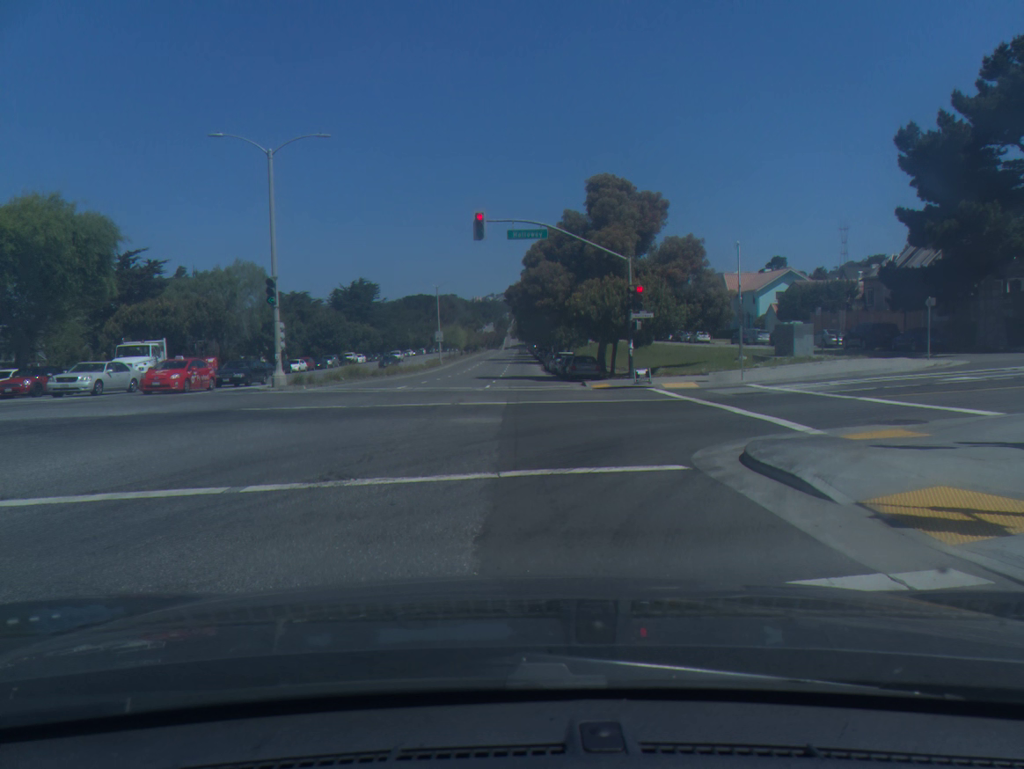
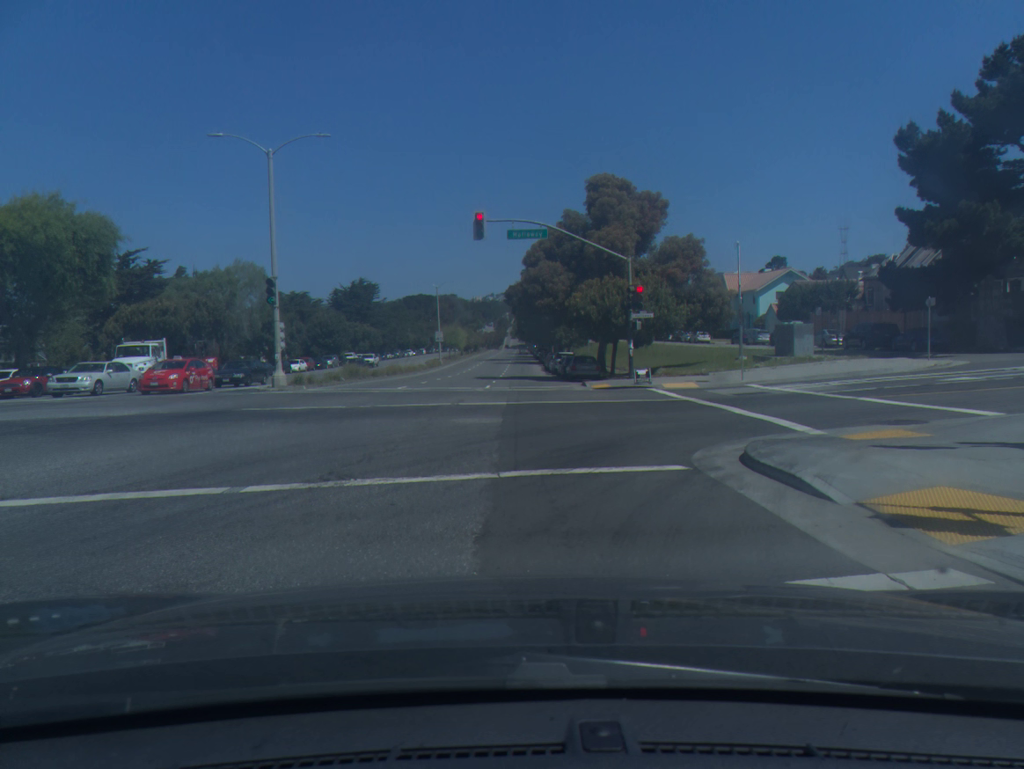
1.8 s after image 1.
(0.0, 0.0) m; 0°
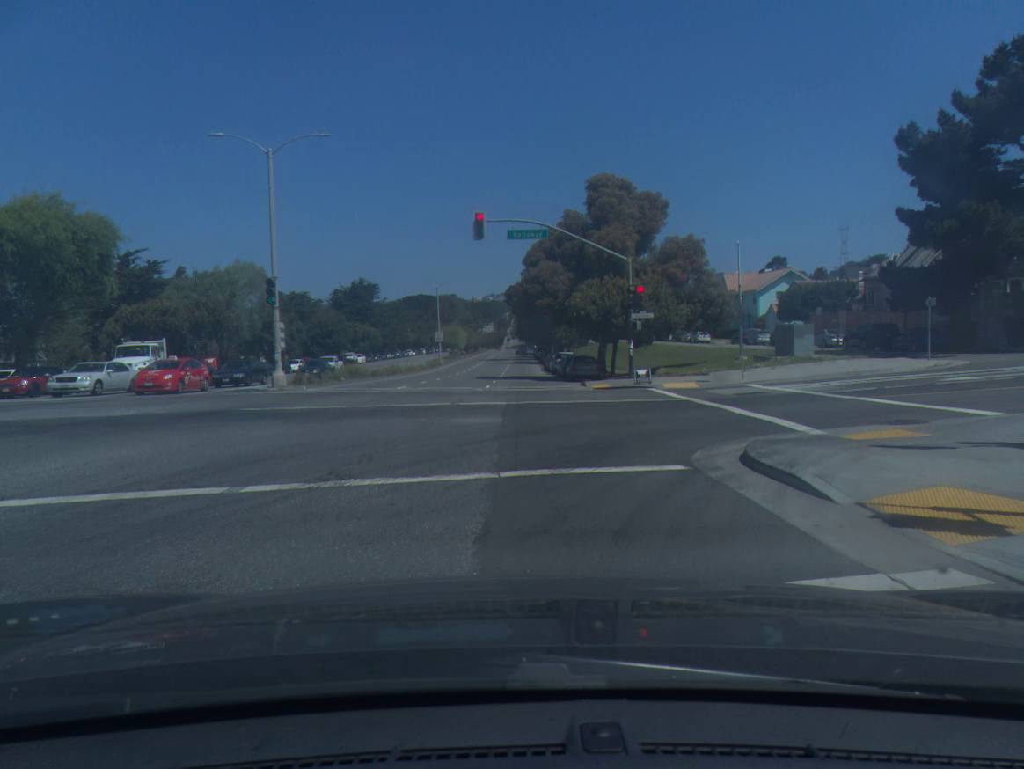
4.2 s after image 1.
(0.0, 0.0) m; 0°
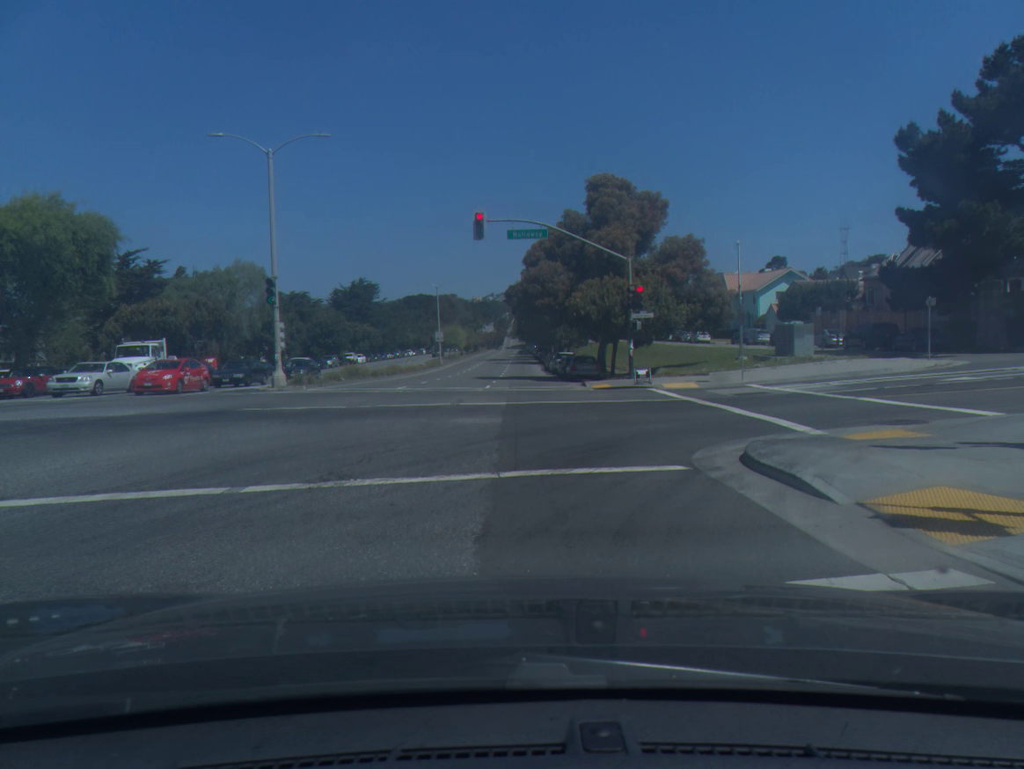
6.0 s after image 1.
(0.0, 0.0) m; 0°
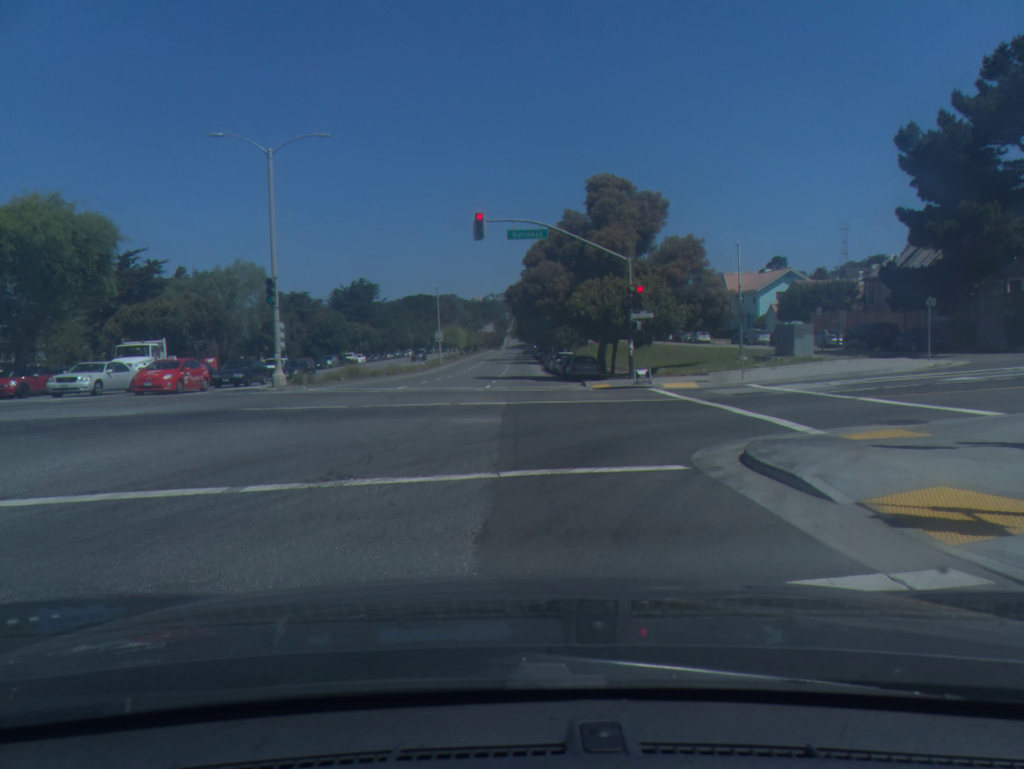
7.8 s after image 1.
(0.0, 0.0) m; 0°
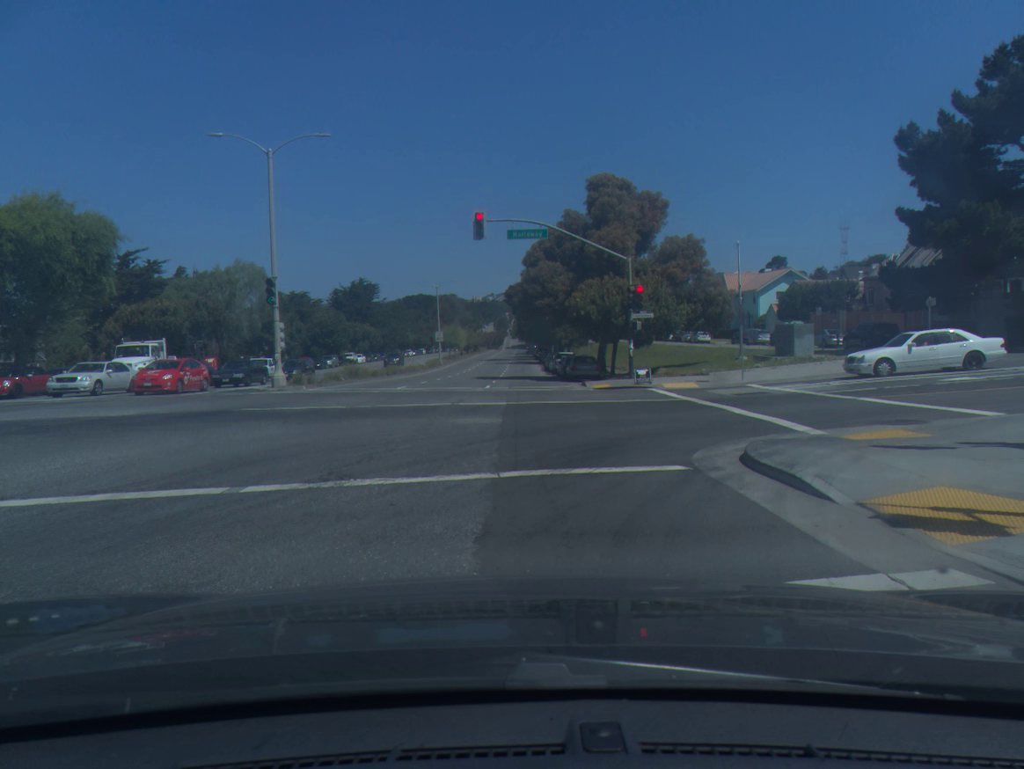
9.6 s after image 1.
(0.0, 0.0) m; 0°
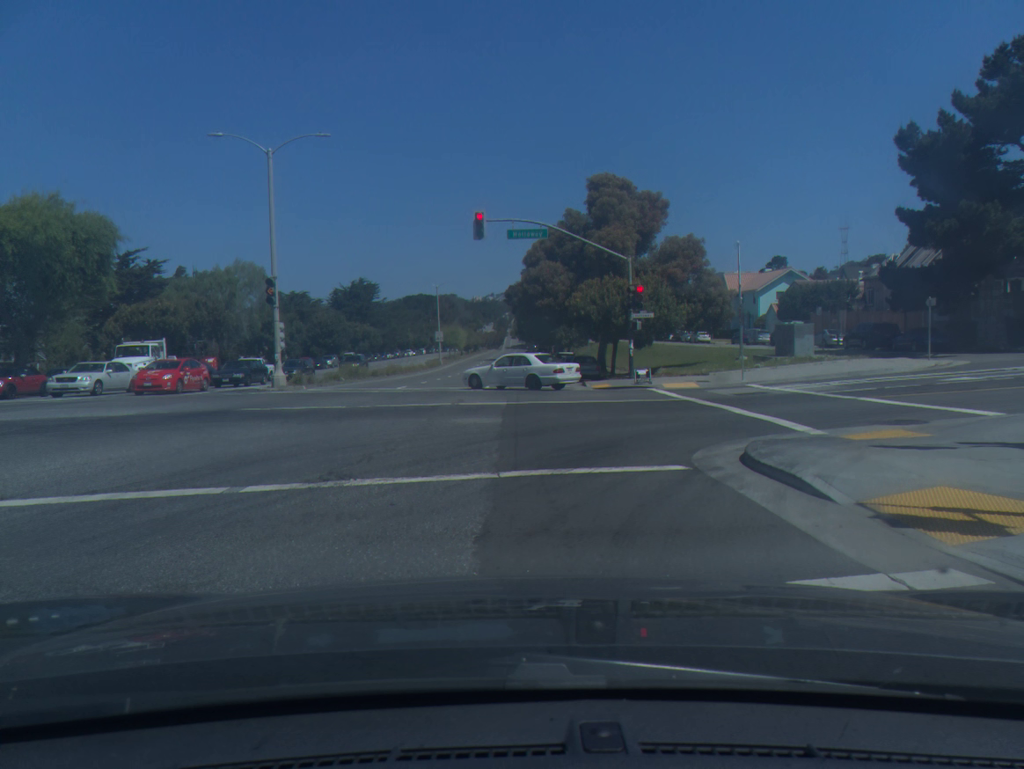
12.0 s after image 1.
(0.0, 0.0) m; 0°
